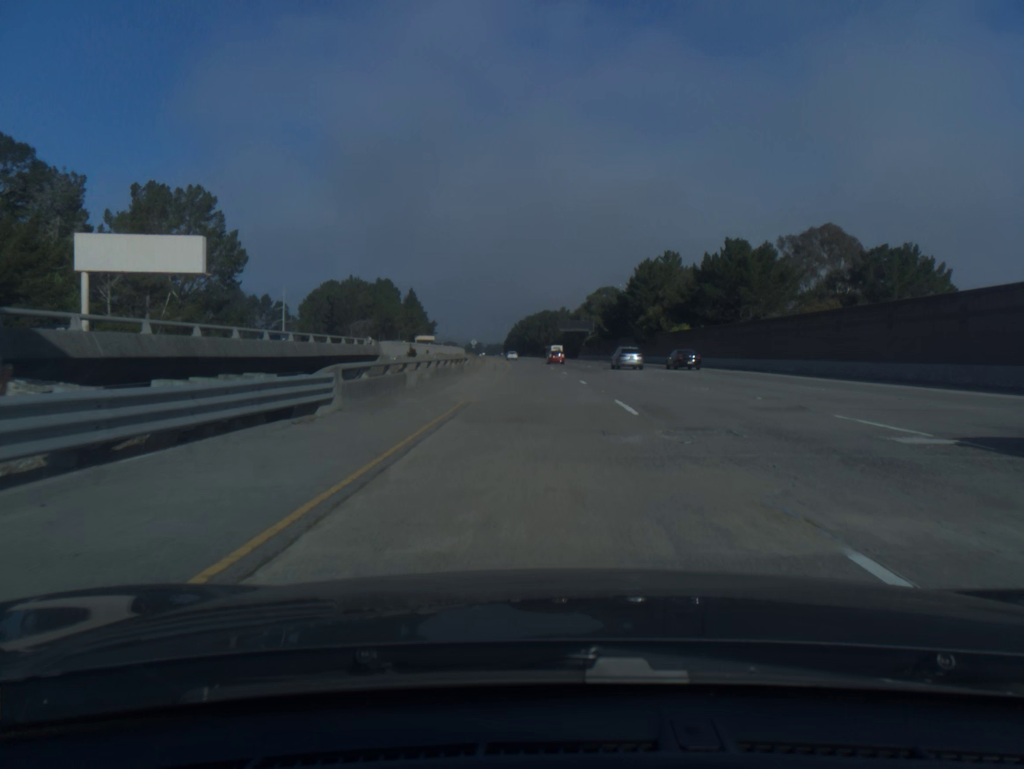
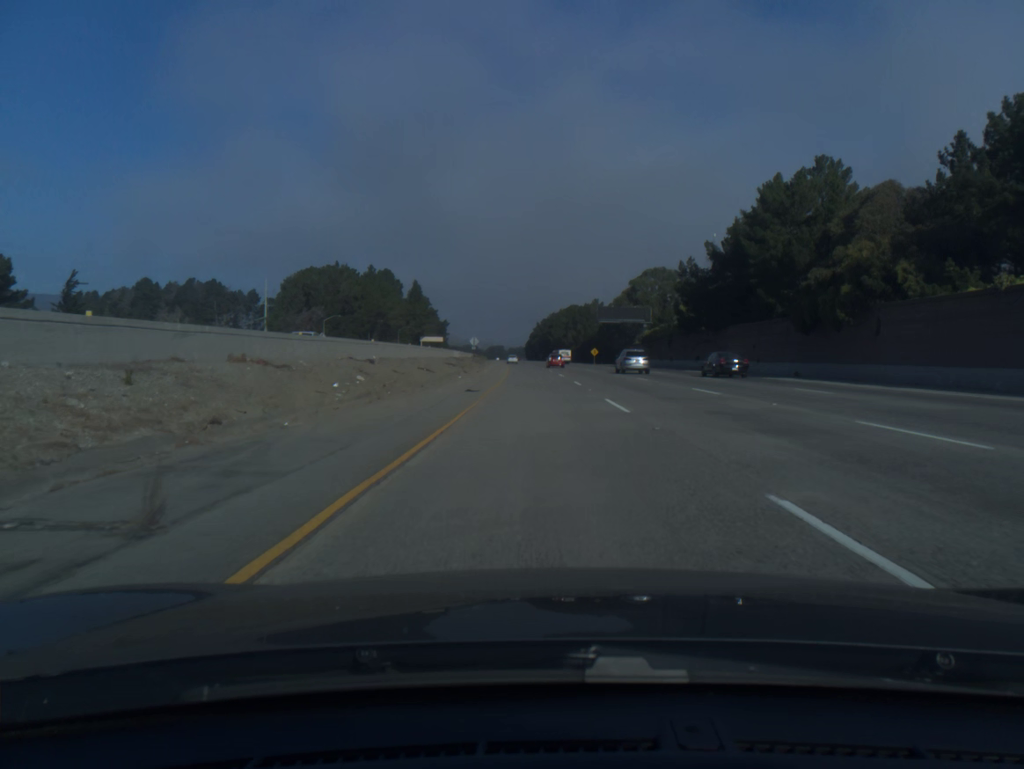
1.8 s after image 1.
(-1.0, +58.4) m; -2°
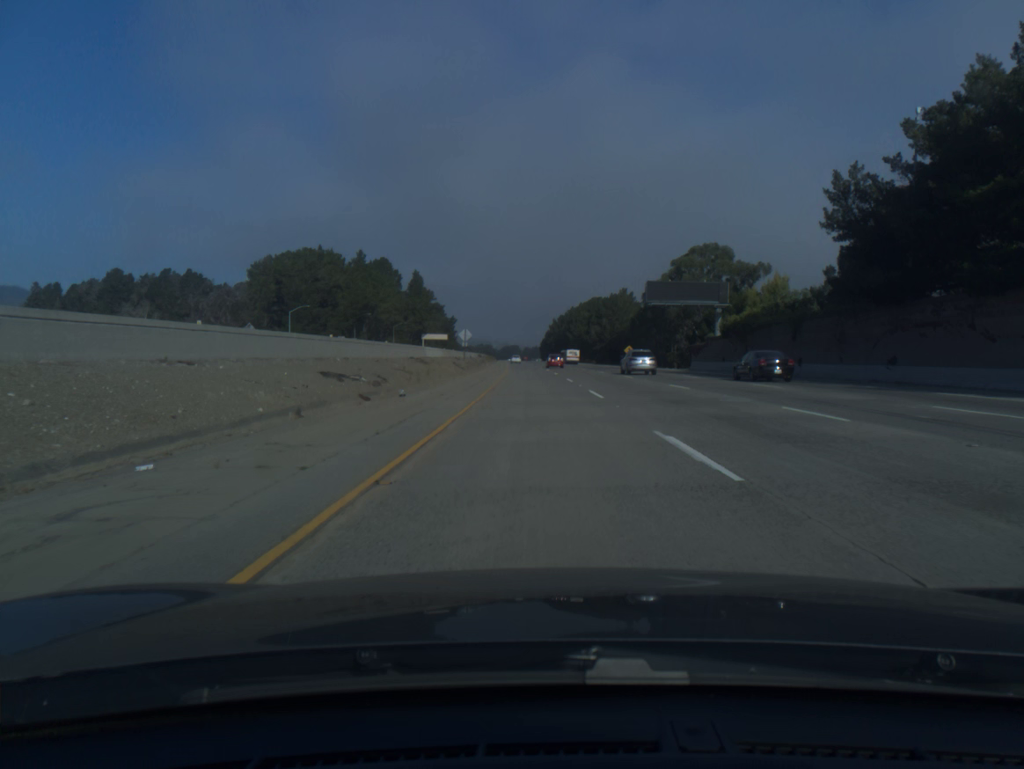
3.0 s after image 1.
(-0.4, +38.9) m; -1°
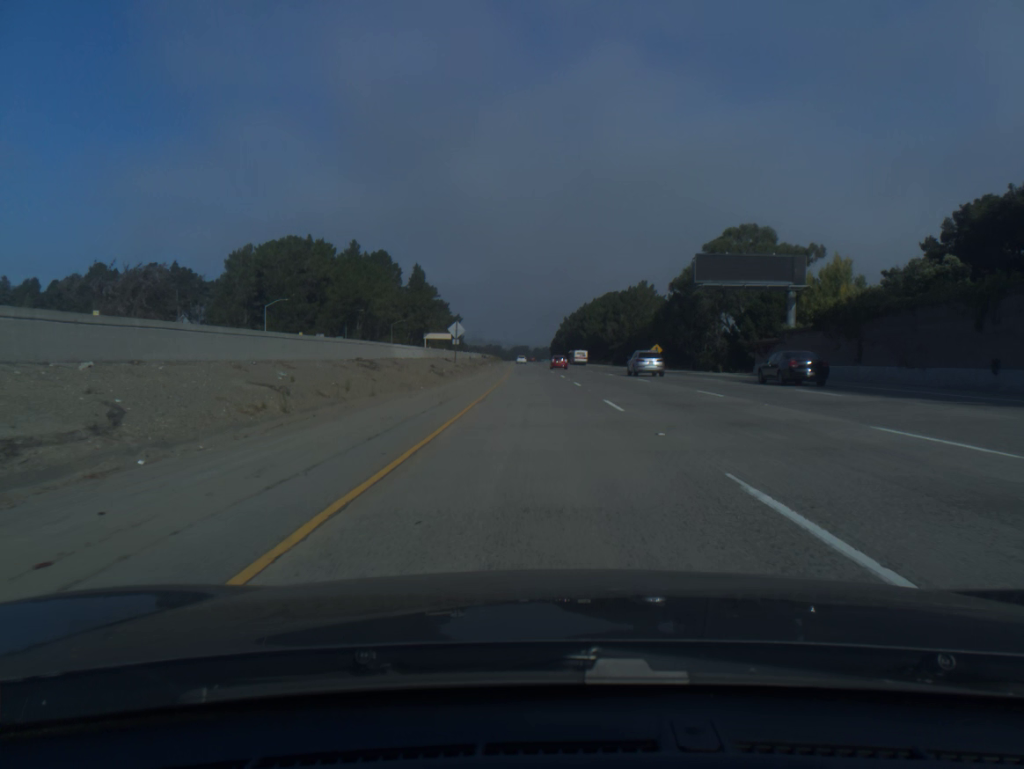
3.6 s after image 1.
(-0.1, +19.5) m; -1°
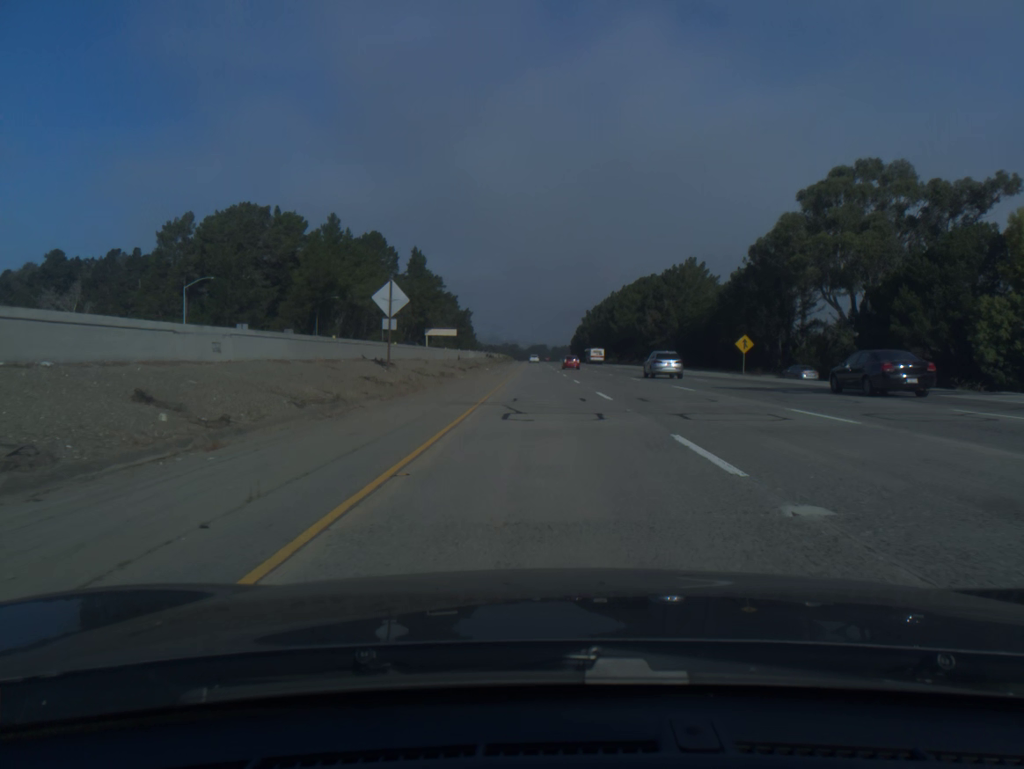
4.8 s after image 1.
(-0.5, +39.1) m; -1°
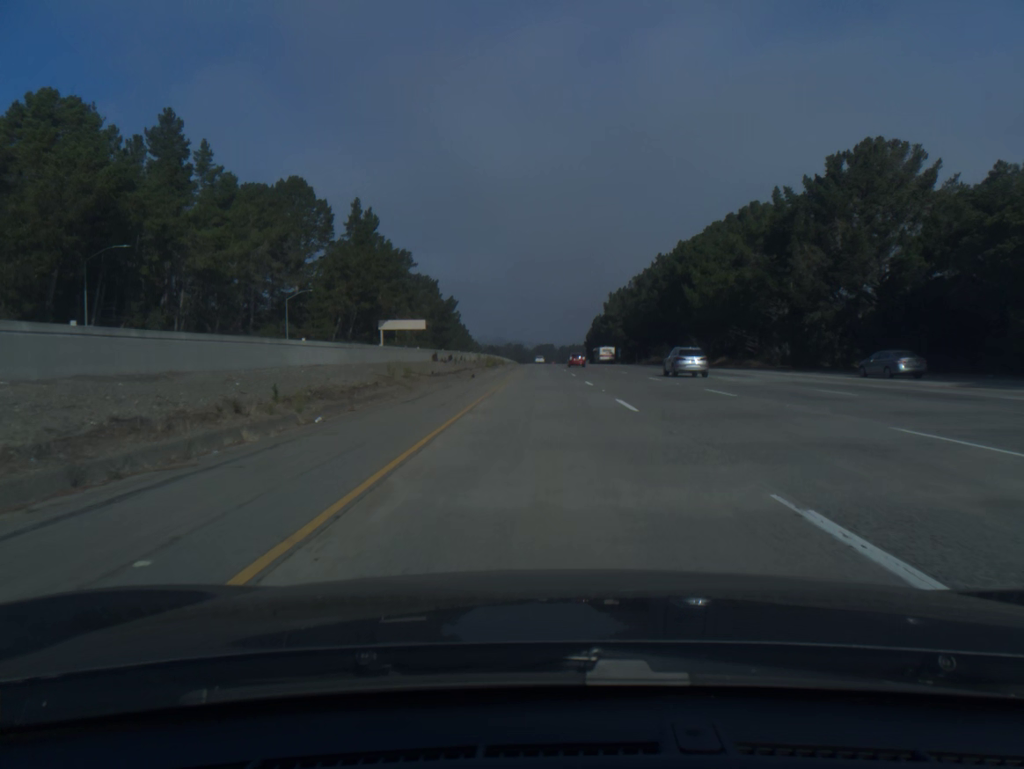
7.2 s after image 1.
(-0.7, +78.6) m; 0°
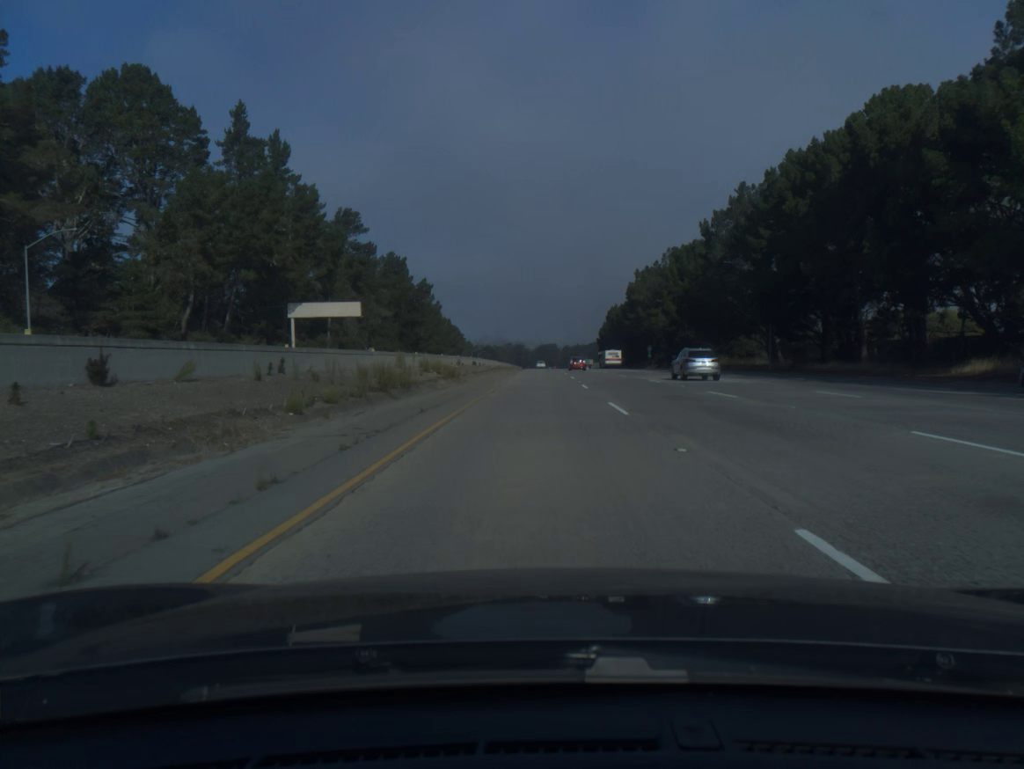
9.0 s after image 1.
(0.0, +59.1) m; 0°
